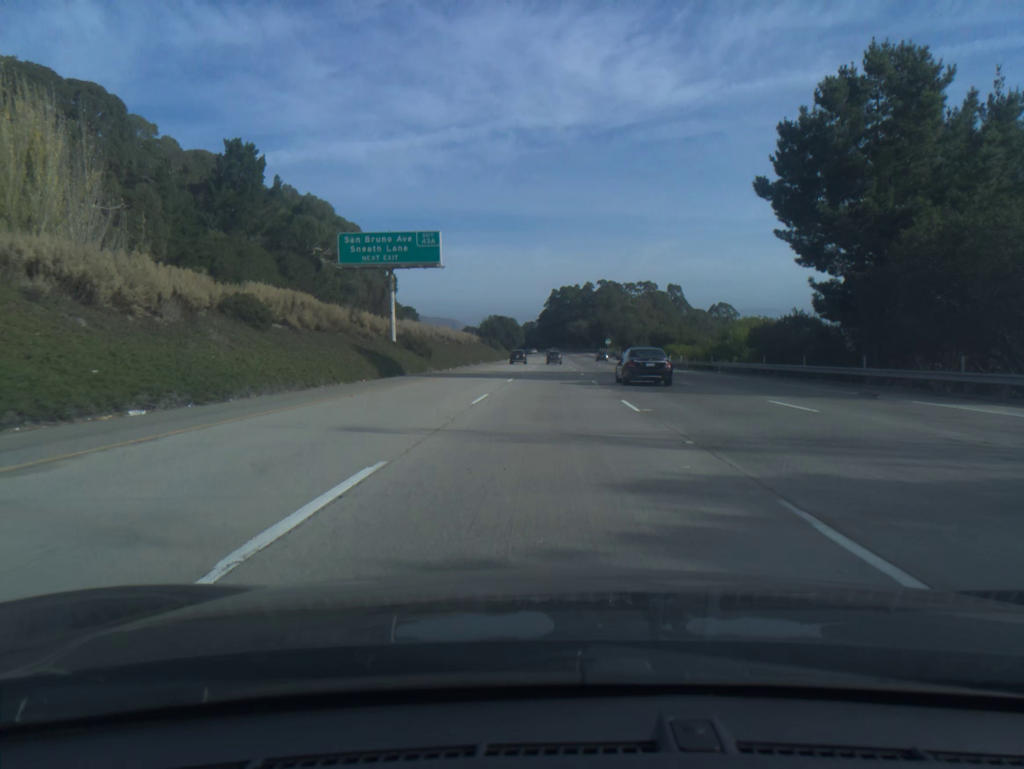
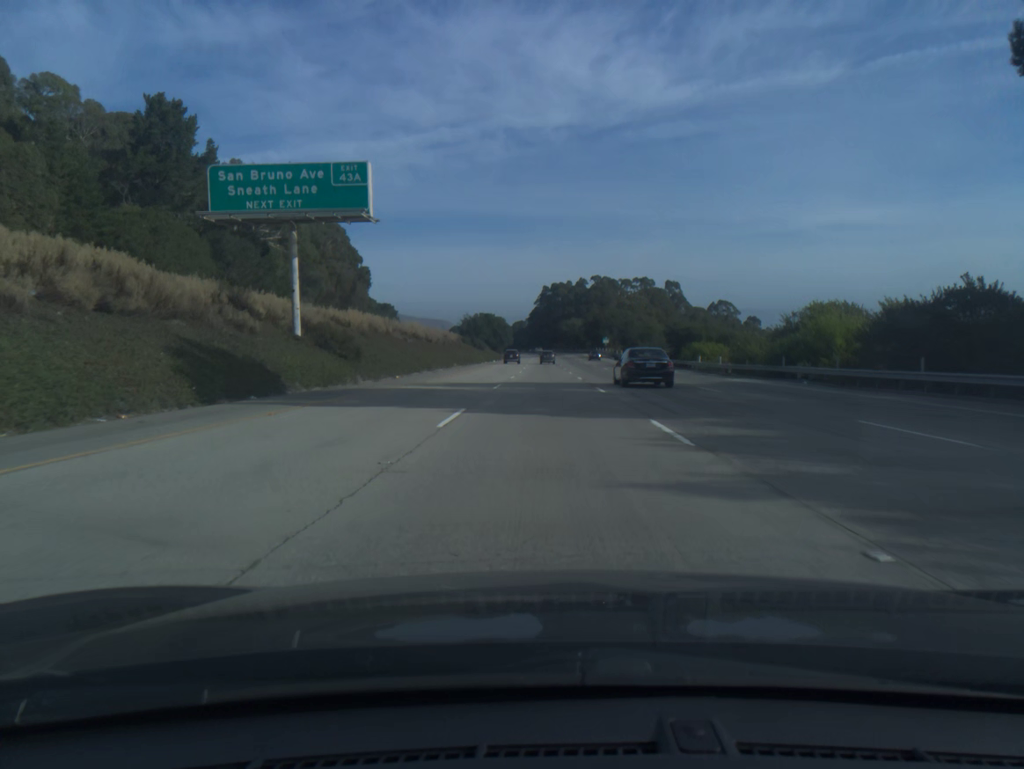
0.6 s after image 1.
(+0.1, +20.7) m; +1°
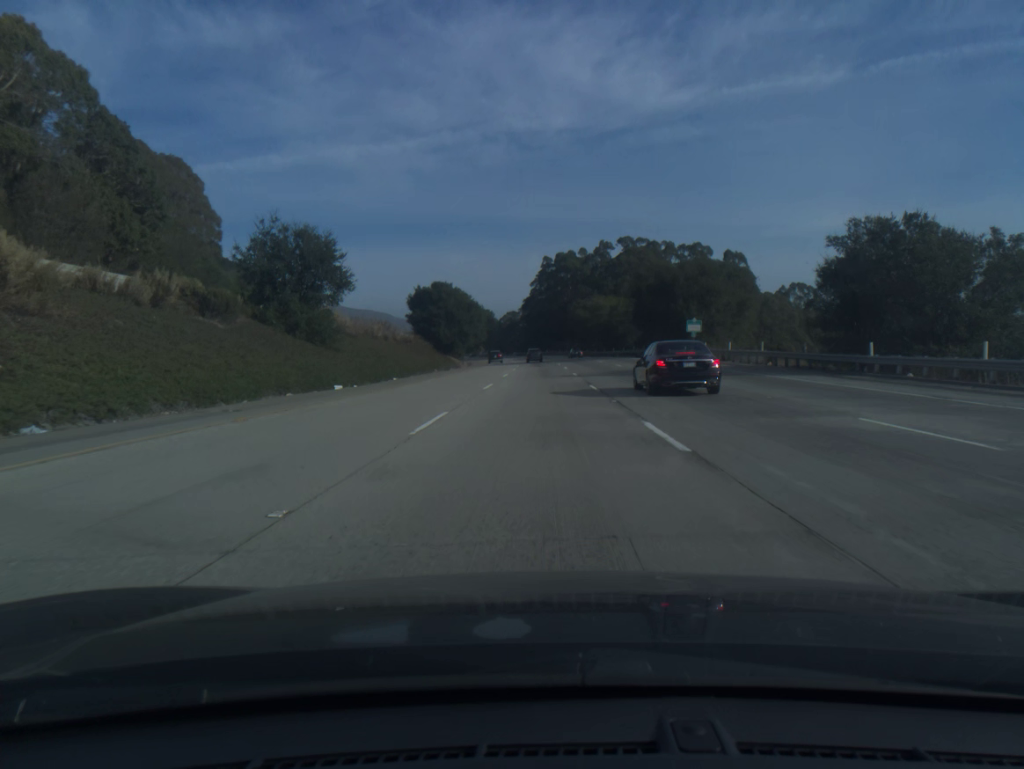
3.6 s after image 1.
(+0.5, +103.3) m; 0°
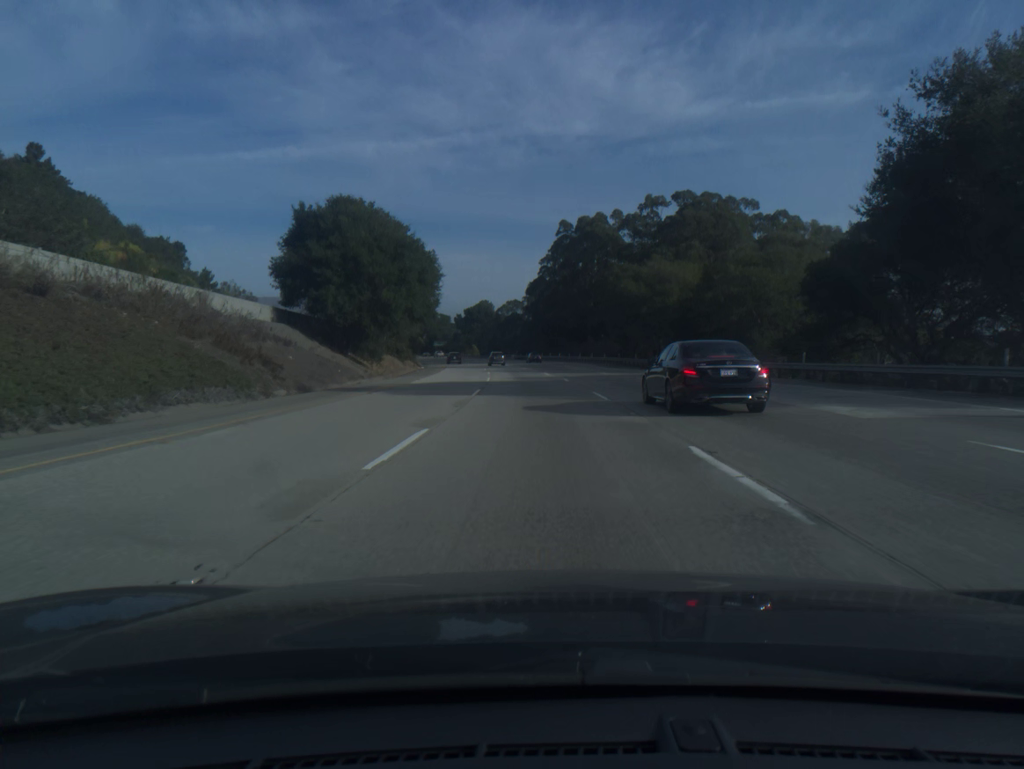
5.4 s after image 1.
(-0.2, +61.6) m; -1°
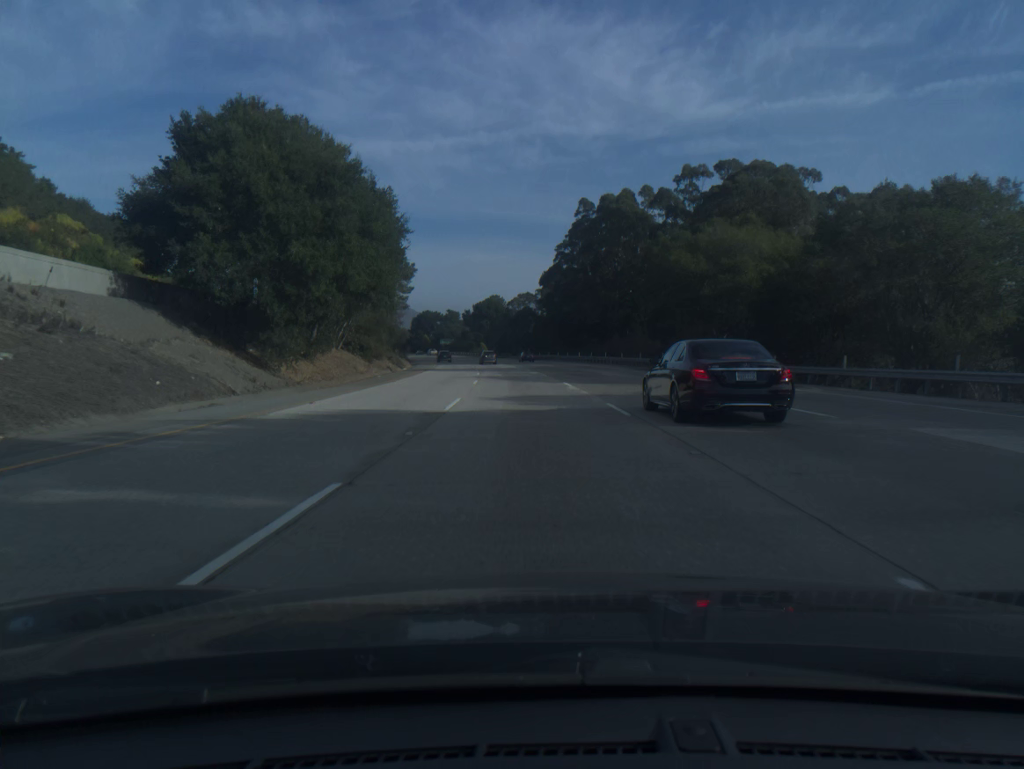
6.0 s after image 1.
(-0.1, +20.5) m; -1°
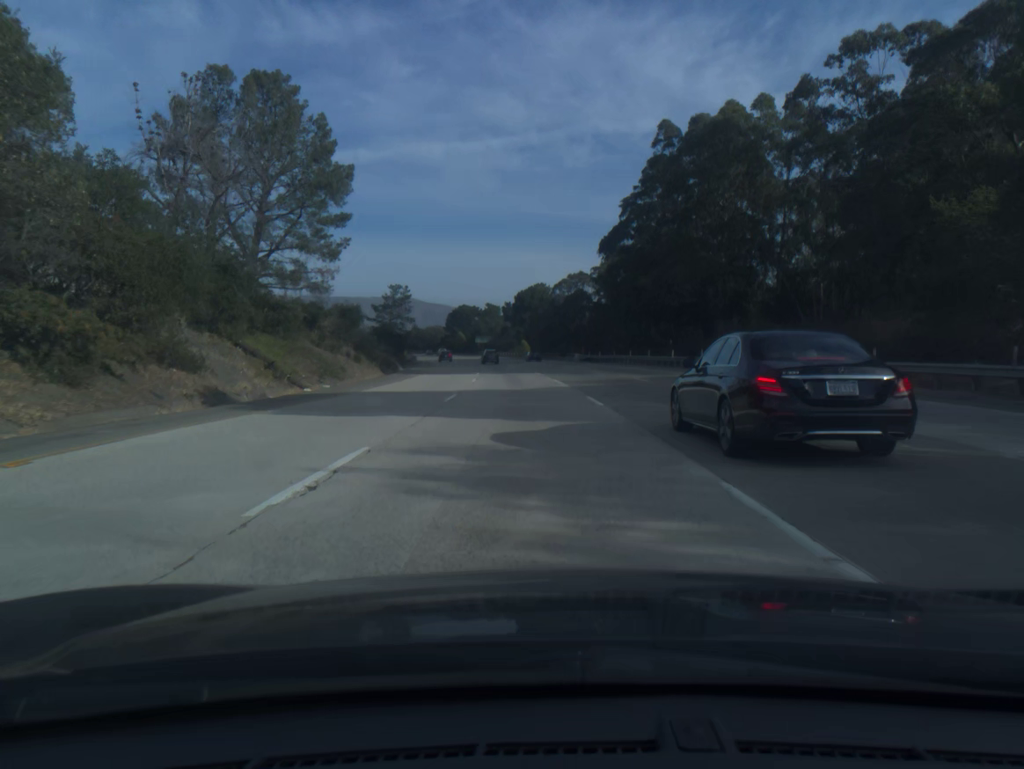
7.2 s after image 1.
(-1.1, +40.9) m; -3°
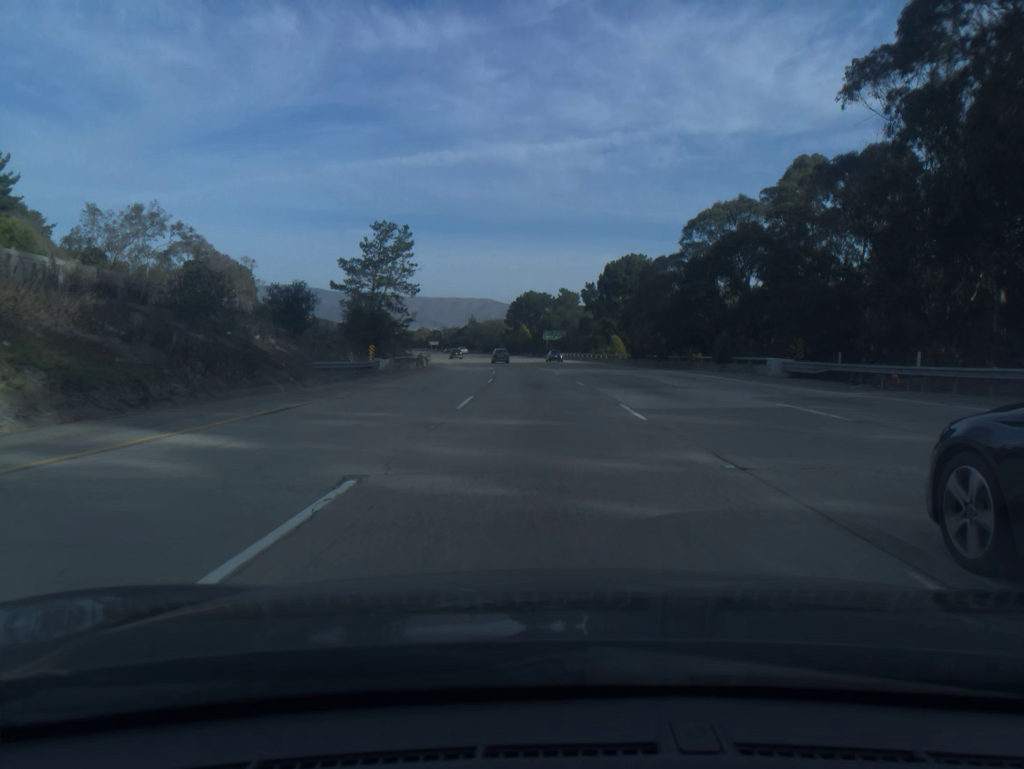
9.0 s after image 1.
(-3.3, +61.1) m; -6°
